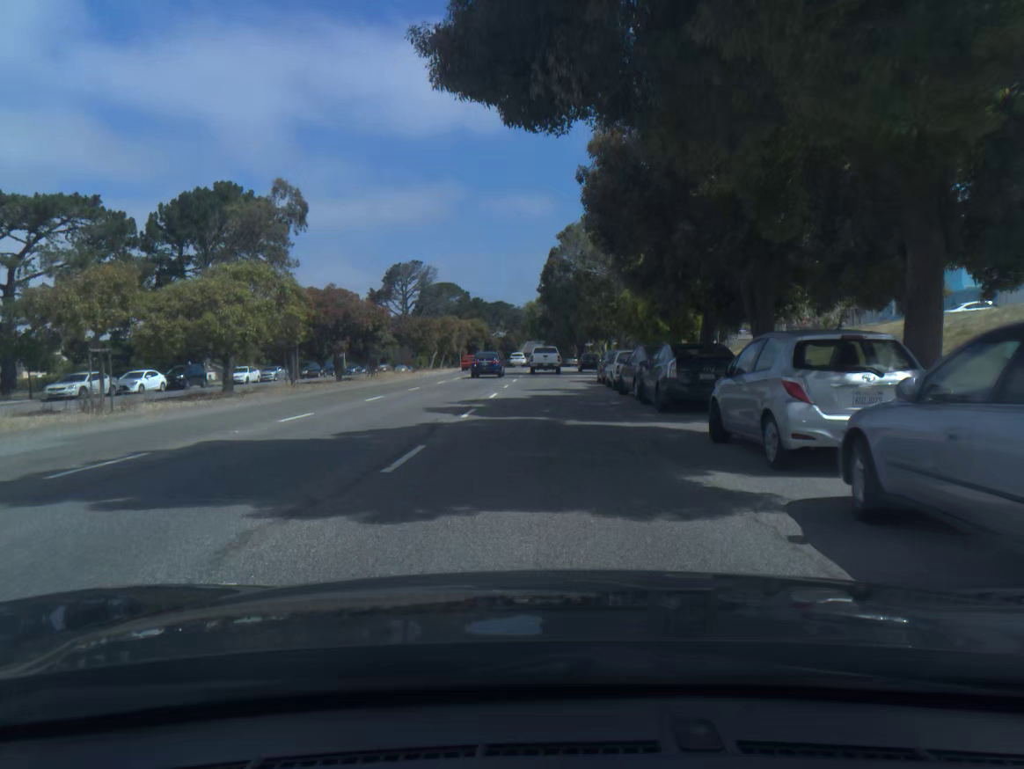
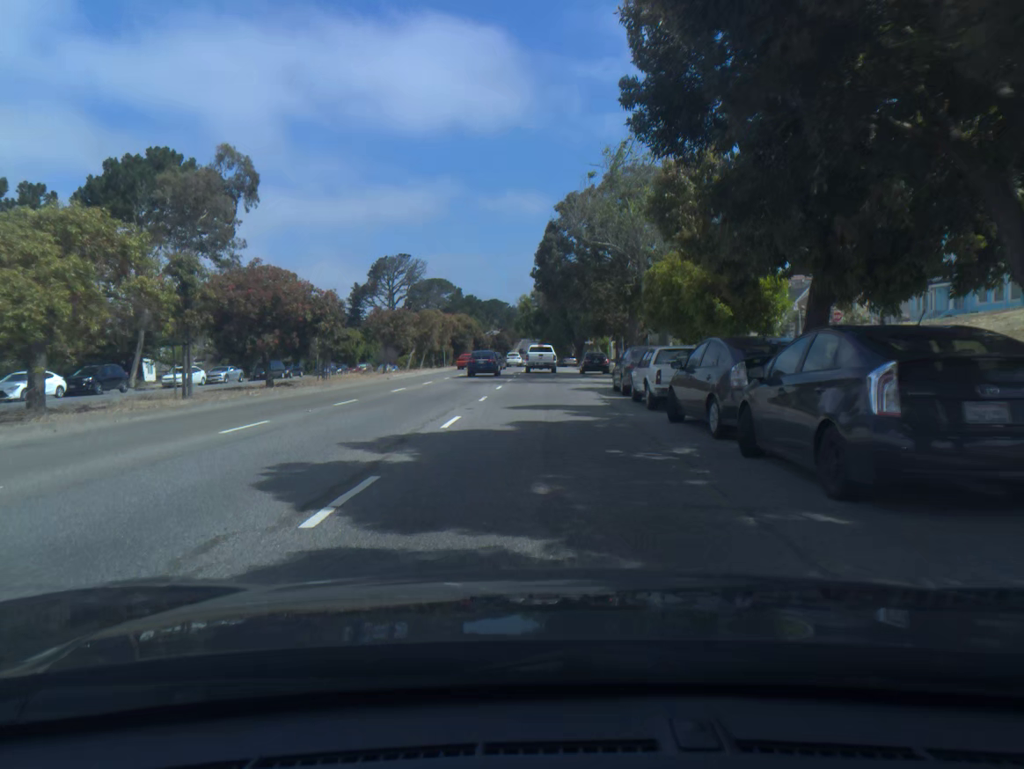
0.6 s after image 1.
(0.0, +10.2) m; 0°
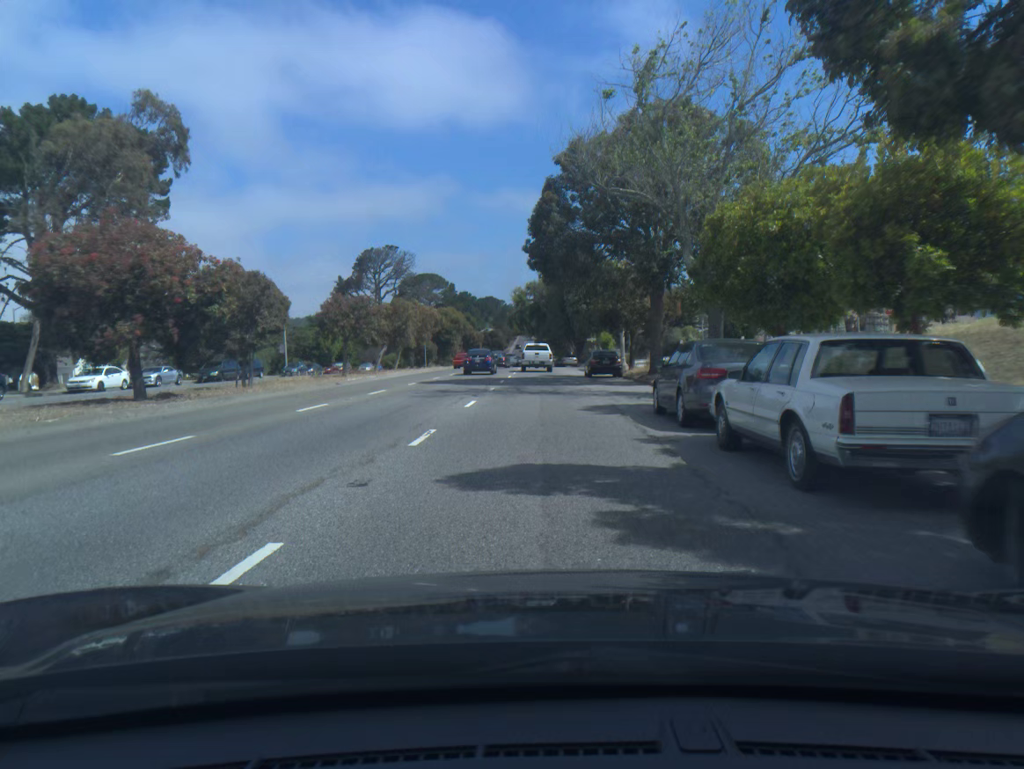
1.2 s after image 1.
(0.0, +10.2) m; 0°
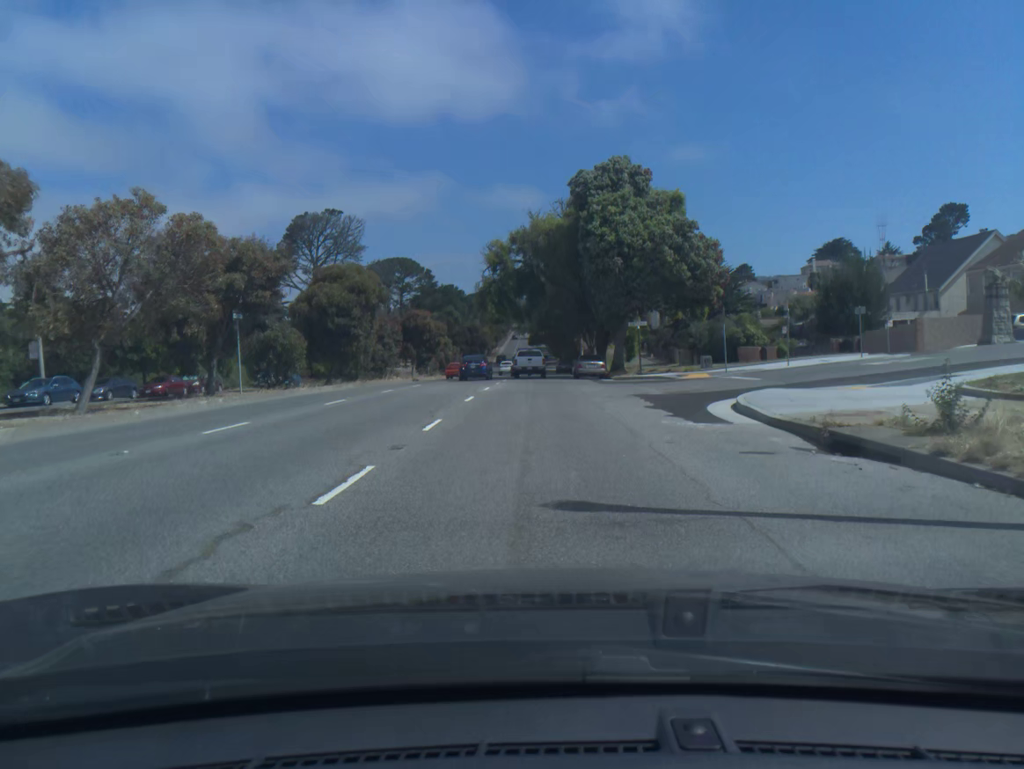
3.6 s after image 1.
(+0.1, +41.0) m; 0°
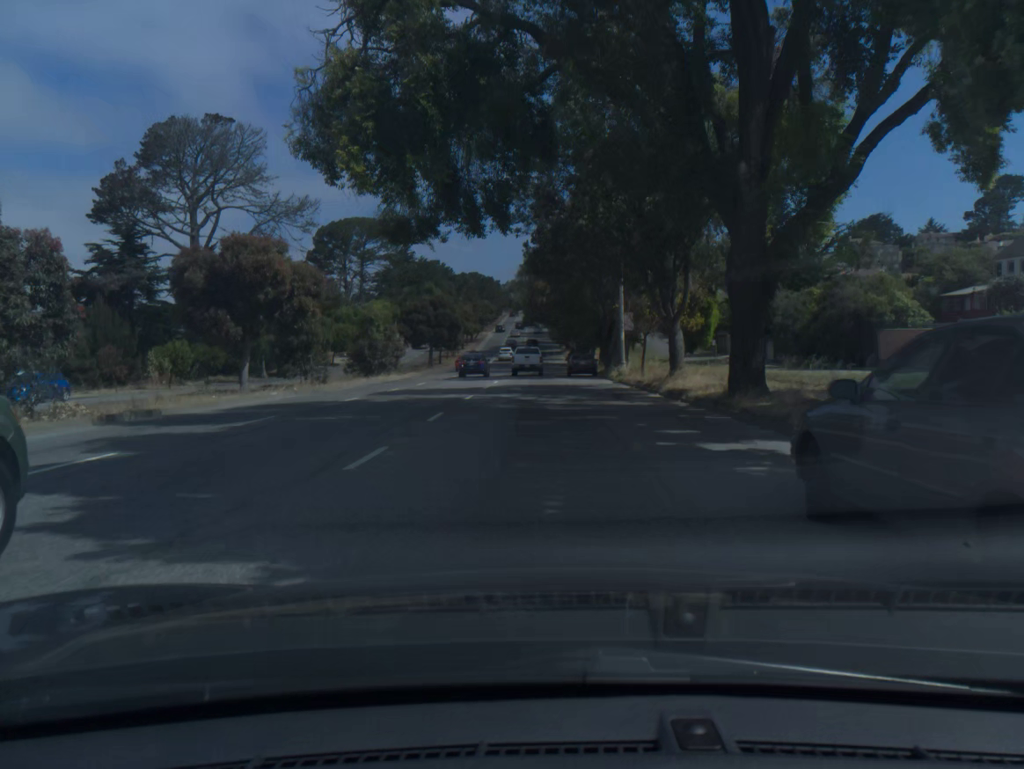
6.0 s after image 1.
(0.0, +40.9) m; 0°
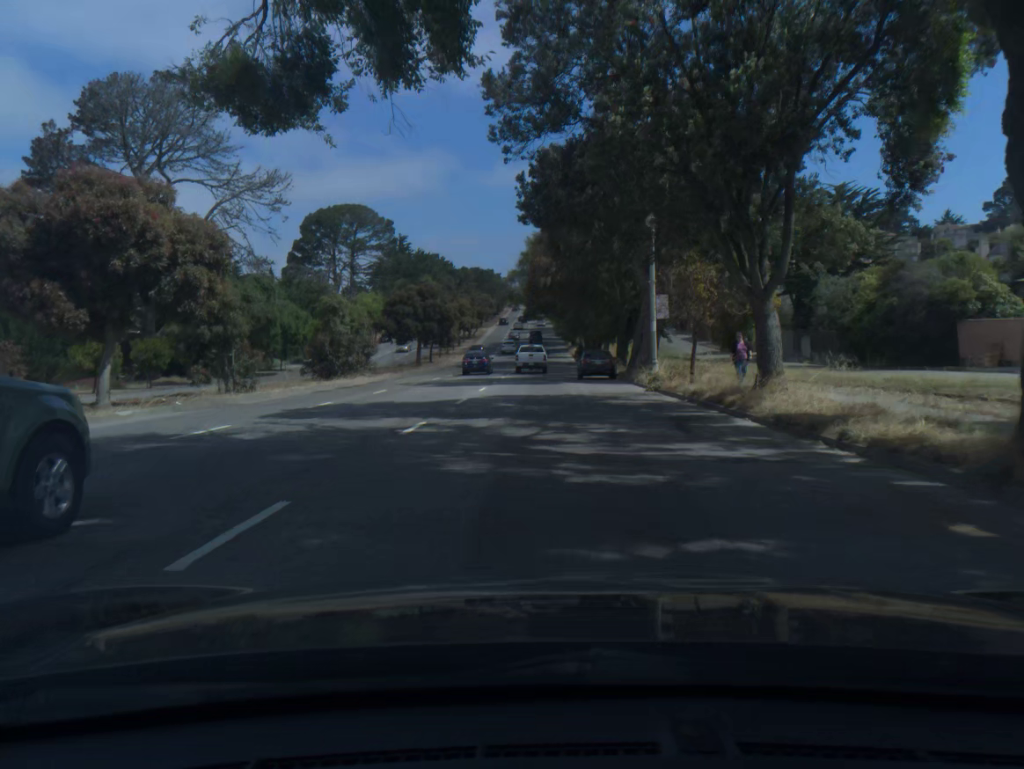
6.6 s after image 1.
(0.0, +10.3) m; 0°
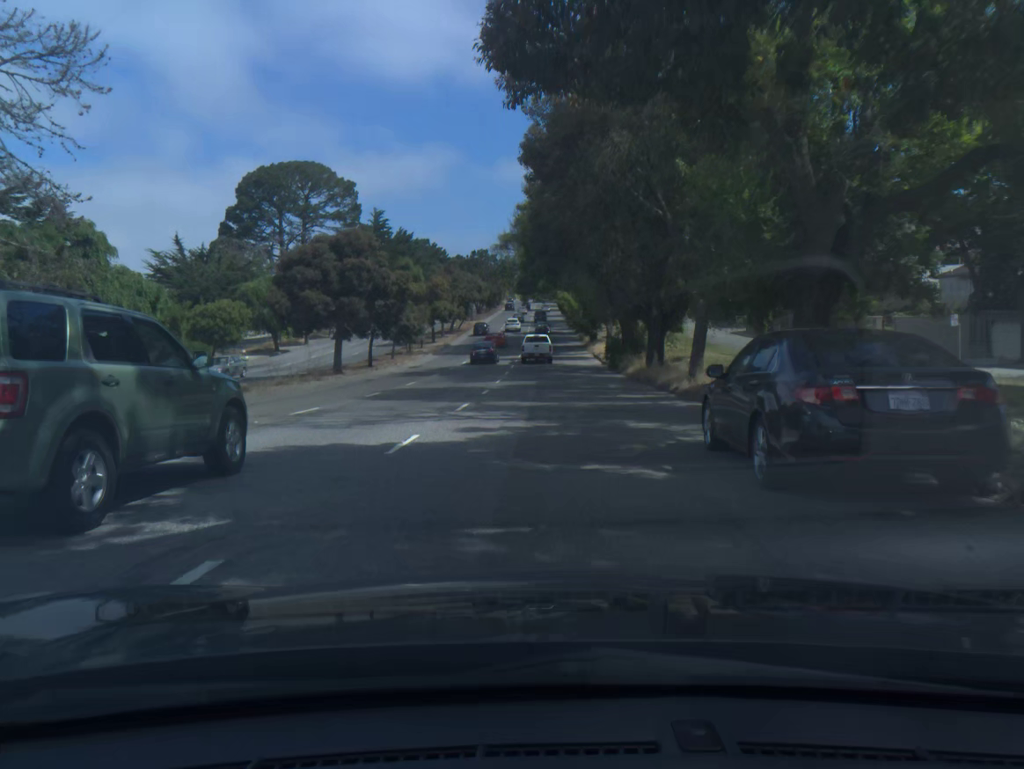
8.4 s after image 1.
(-0.2, +30.8) m; 0°
